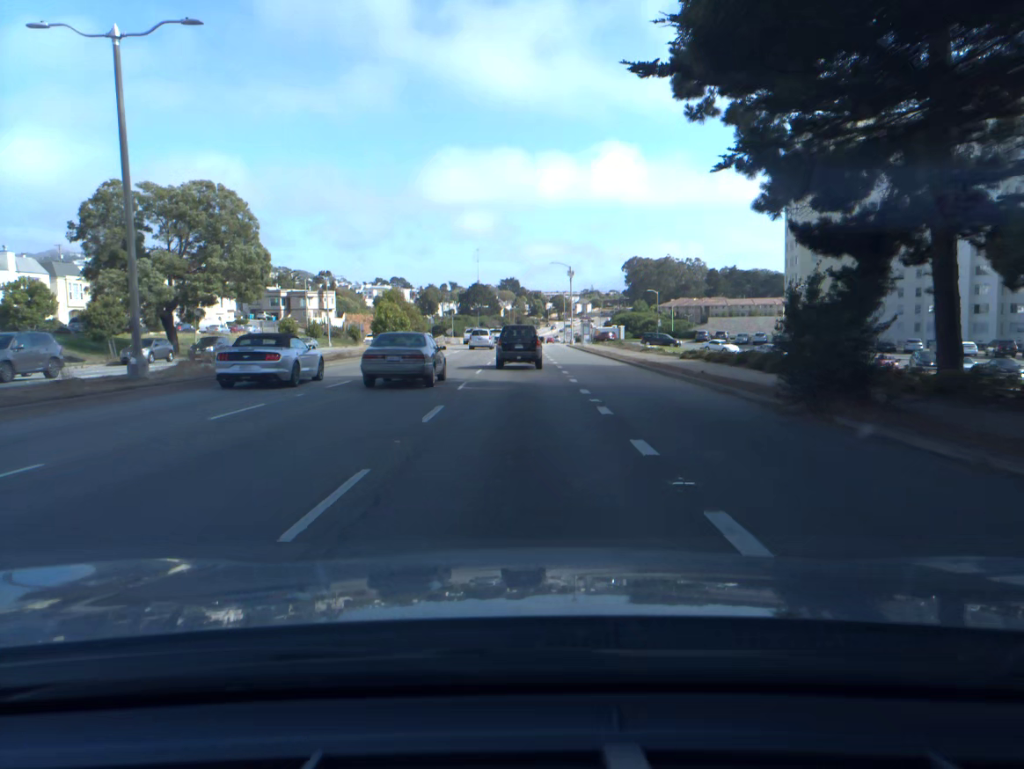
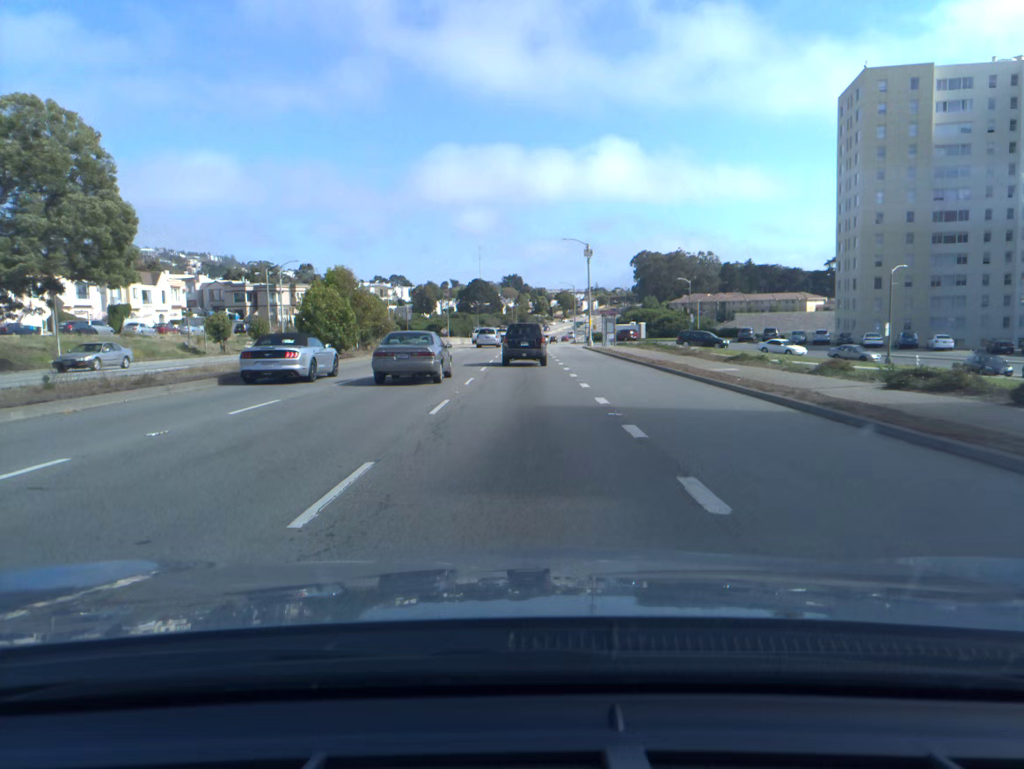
(0.0, +21.6) m; 0°
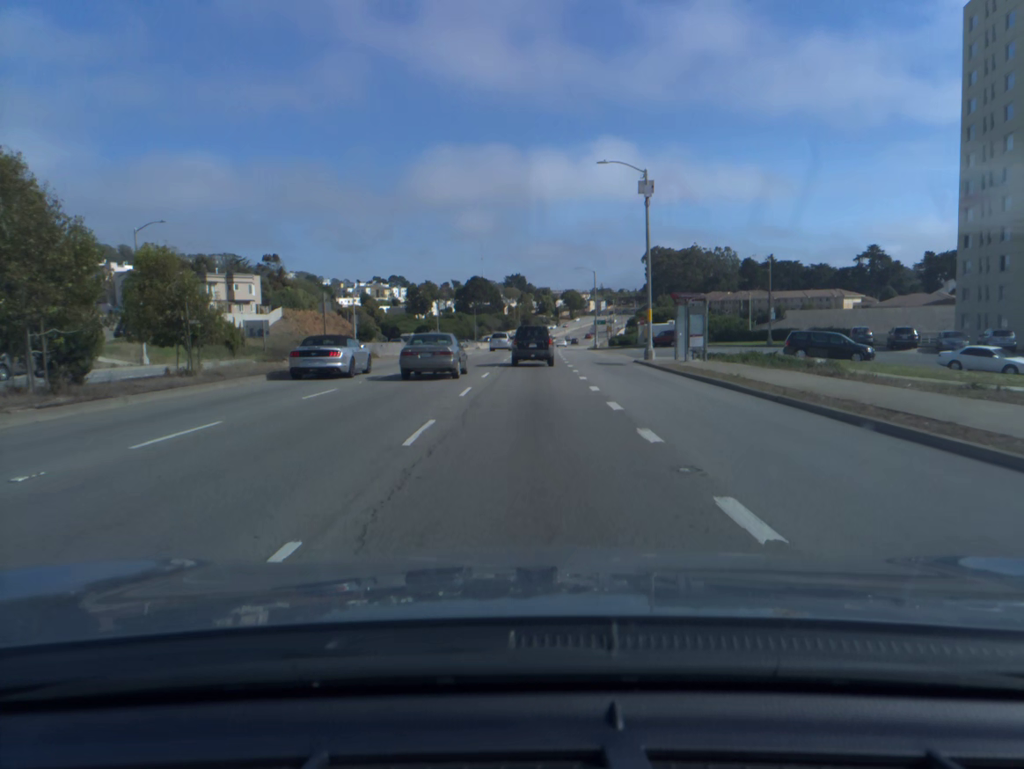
(0.0, +32.9) m; 0°
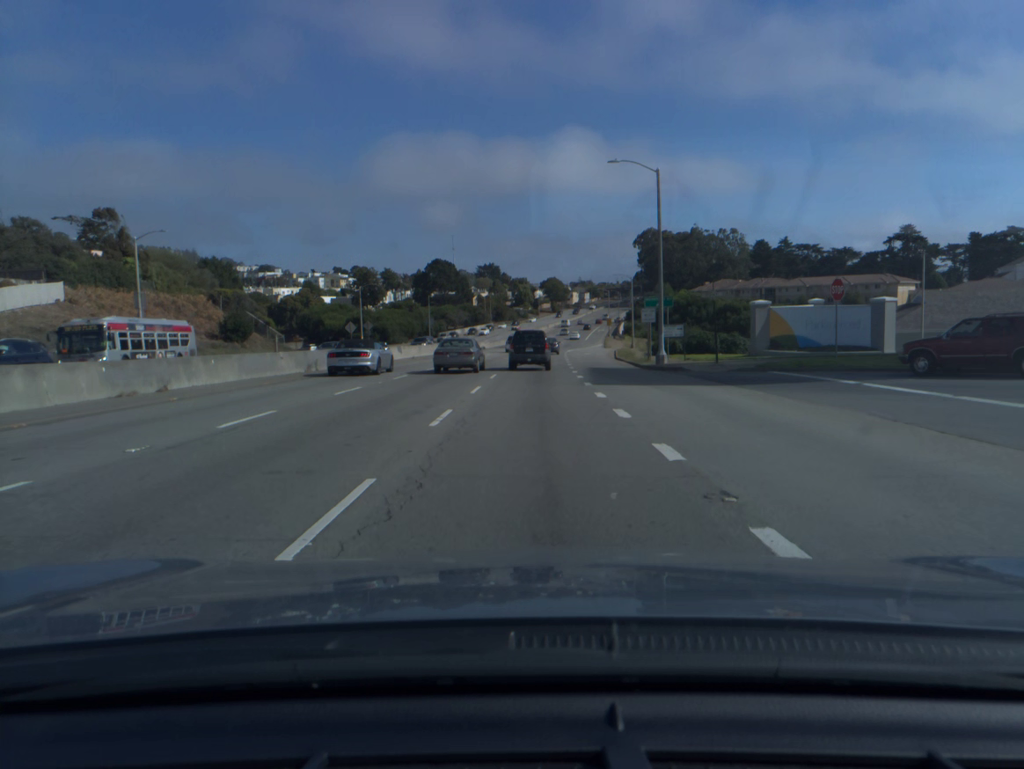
(+0.7, +56.8) m; +2°
